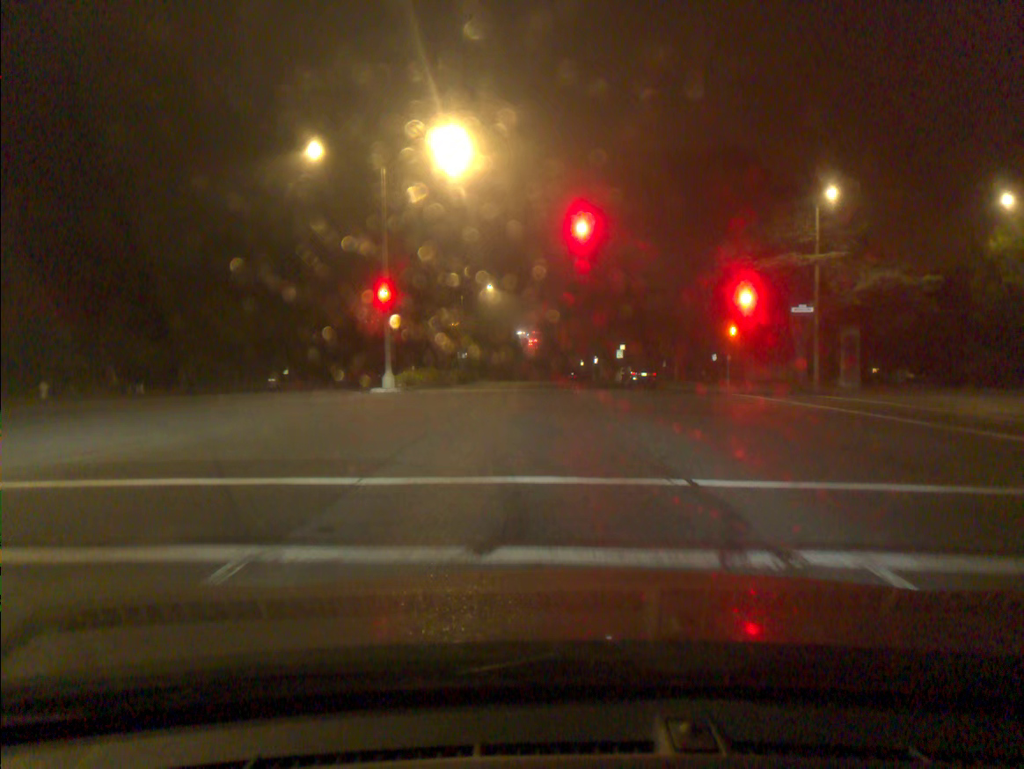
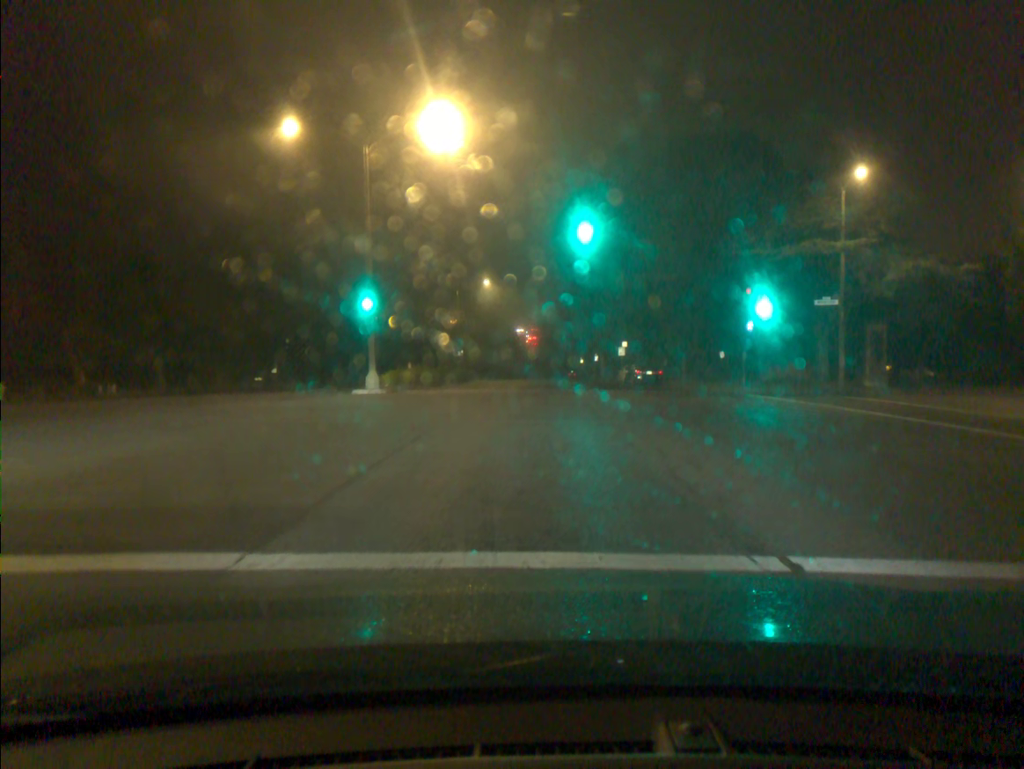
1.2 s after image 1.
(0.0, +2.9) m; +2°
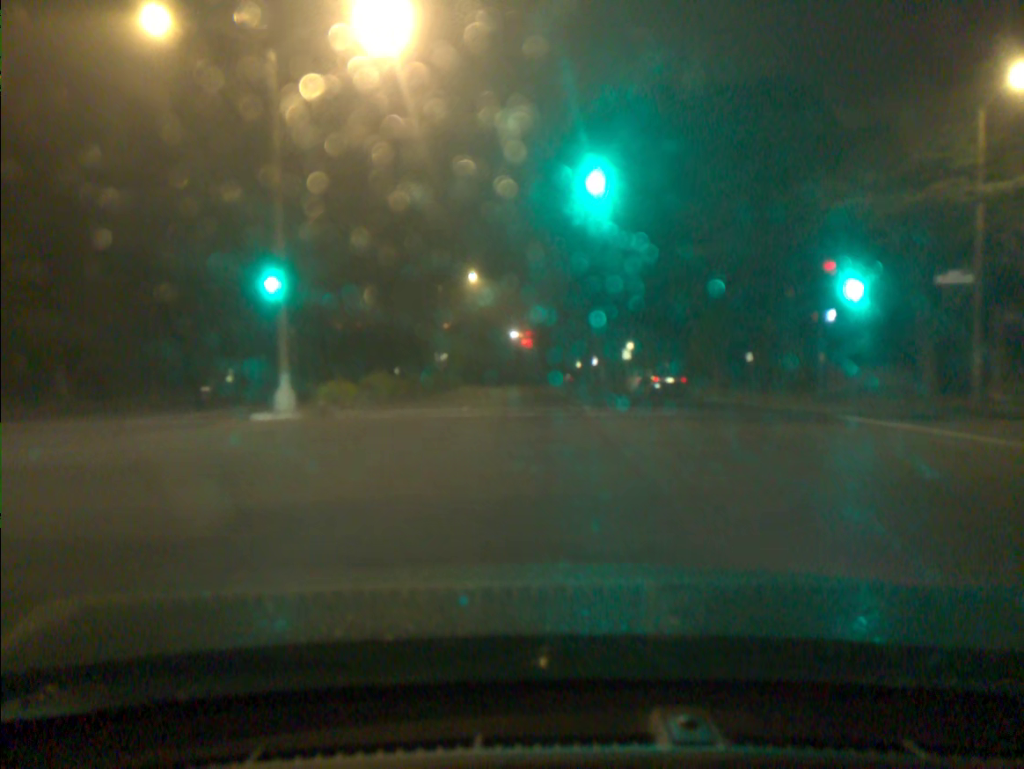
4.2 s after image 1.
(-0.2, +9.8) m; -1°
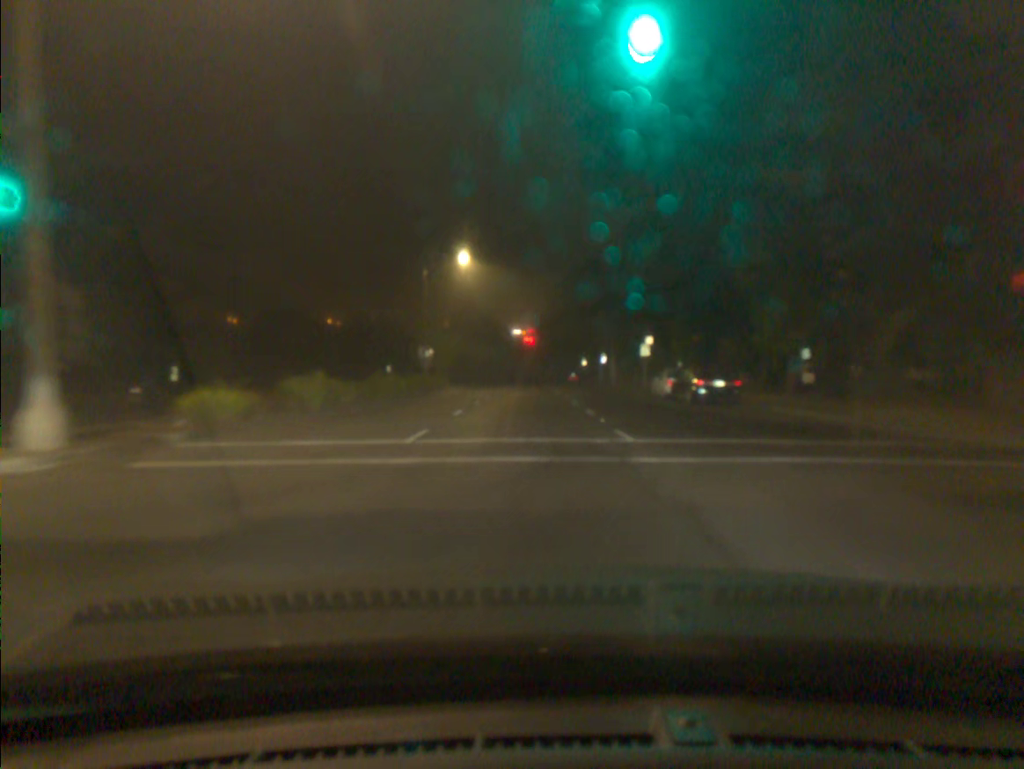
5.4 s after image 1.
(0.0, +9.7) m; 0°
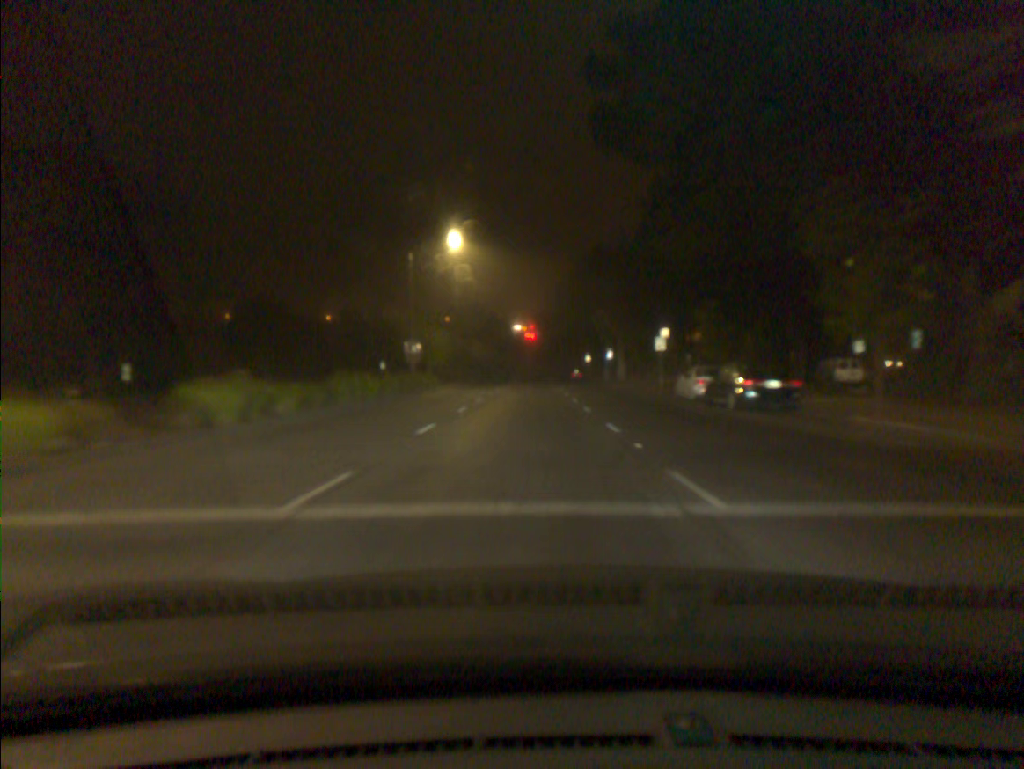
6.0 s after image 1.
(0.0, +6.1) m; 0°
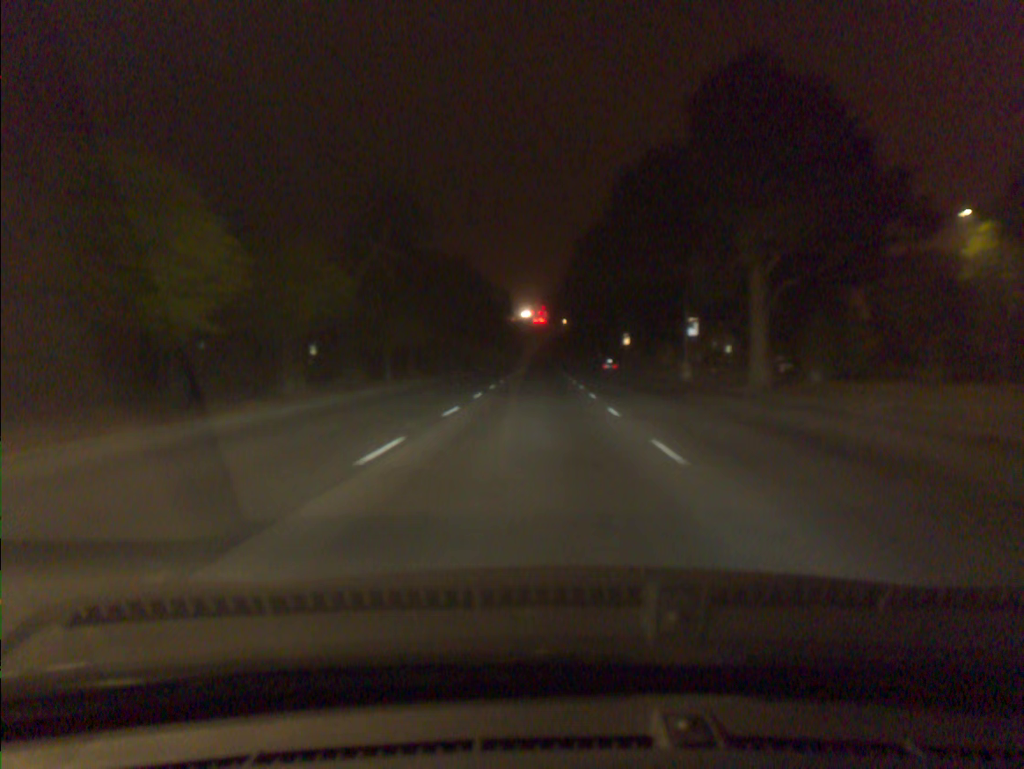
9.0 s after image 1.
(-0.3, +41.7) m; 0°
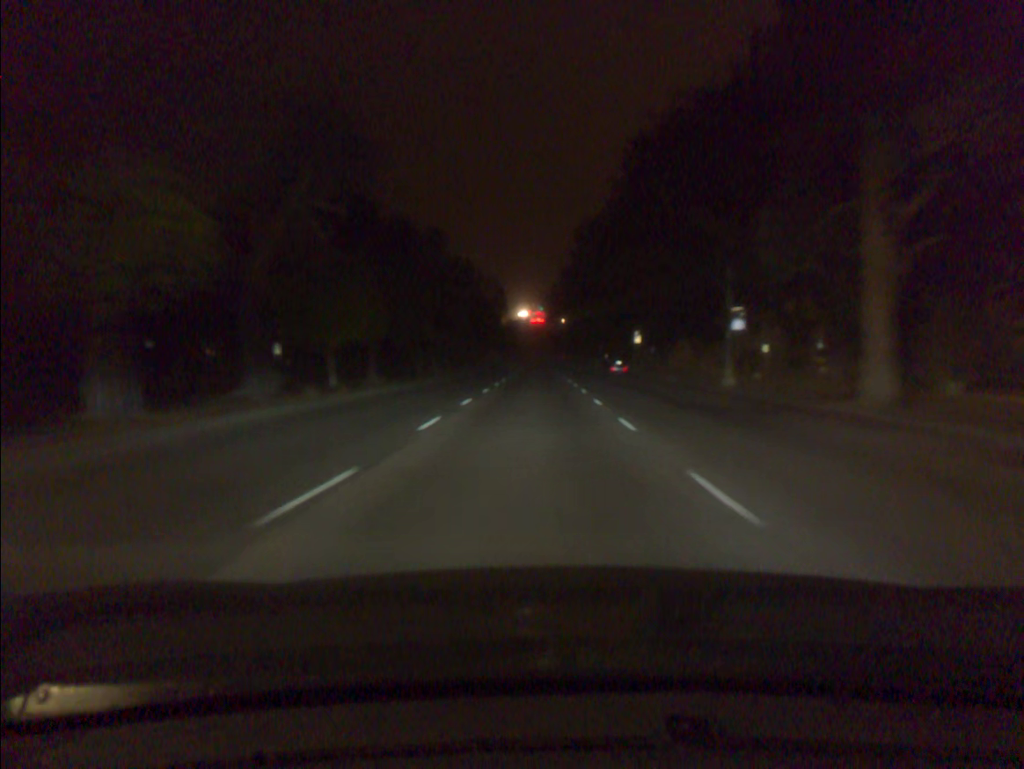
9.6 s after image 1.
(0.0, +10.2) m; 0°
